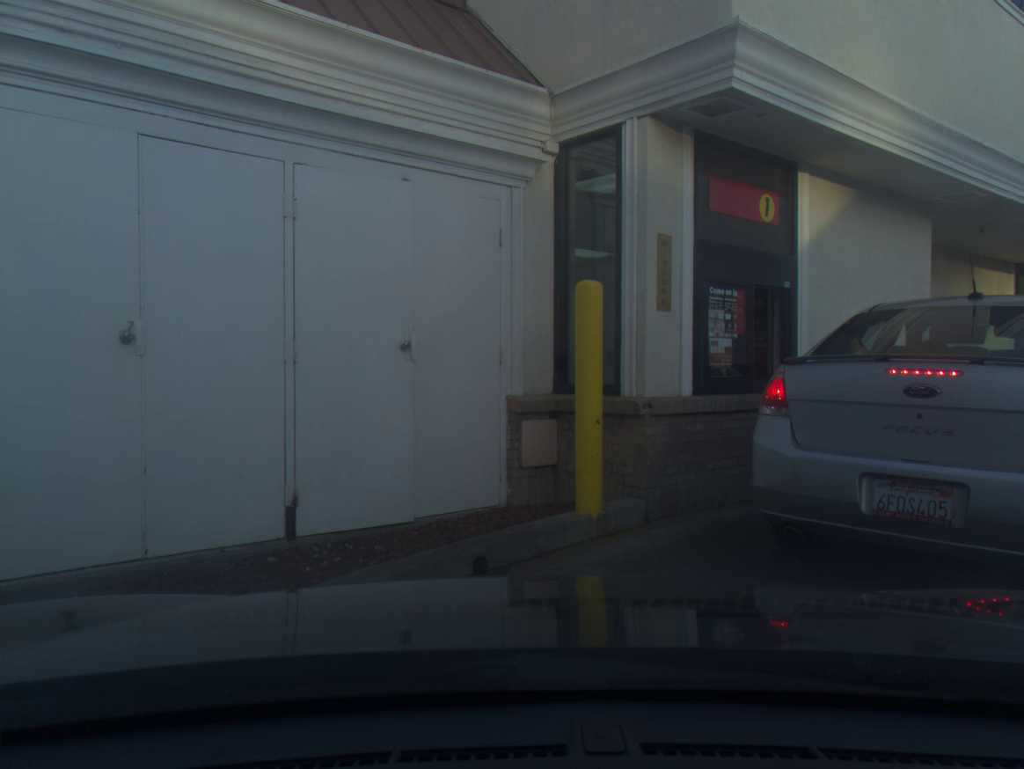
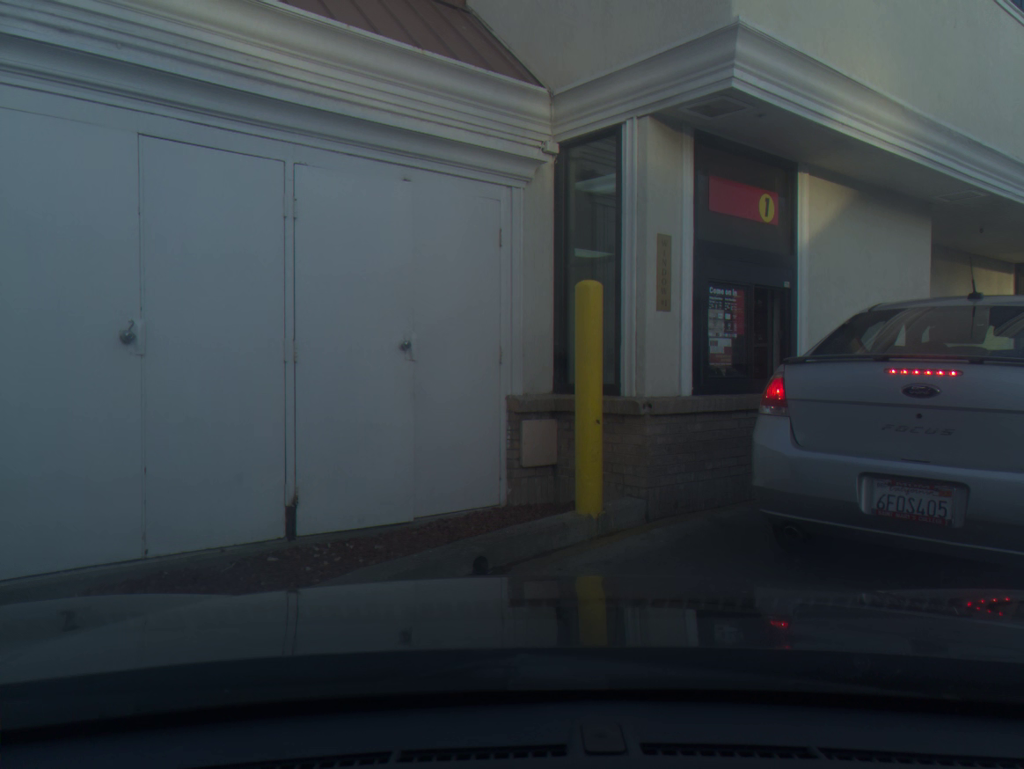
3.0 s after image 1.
(0.0, 0.0) m; 0°
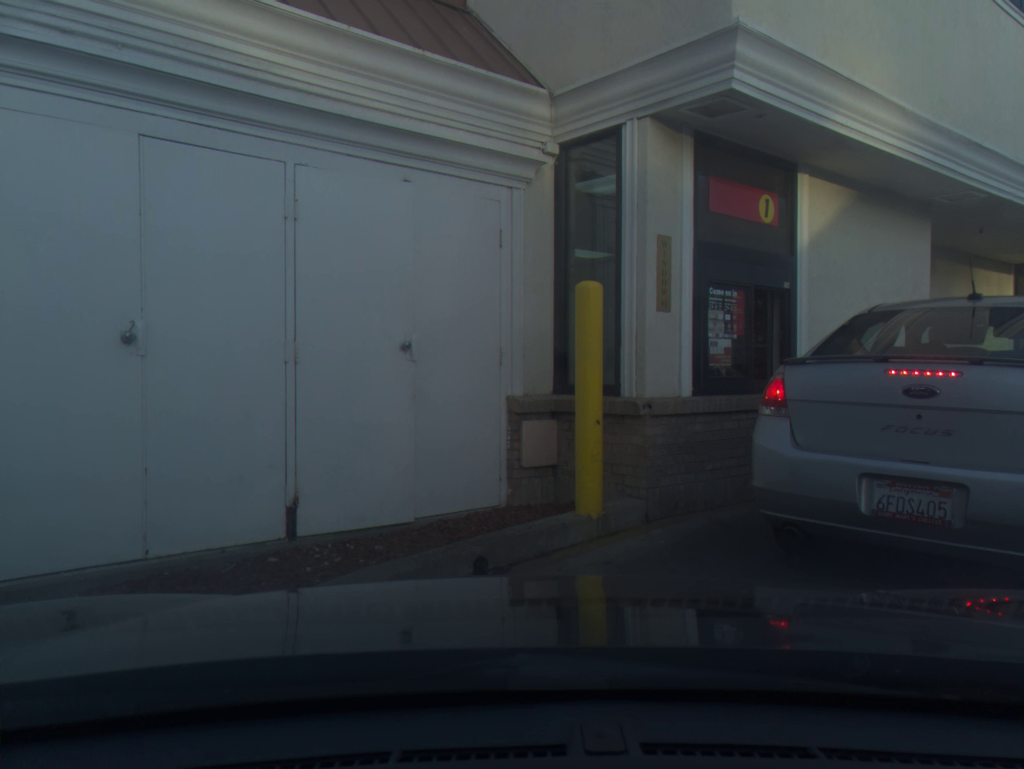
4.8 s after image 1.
(0.0, 0.0) m; 0°
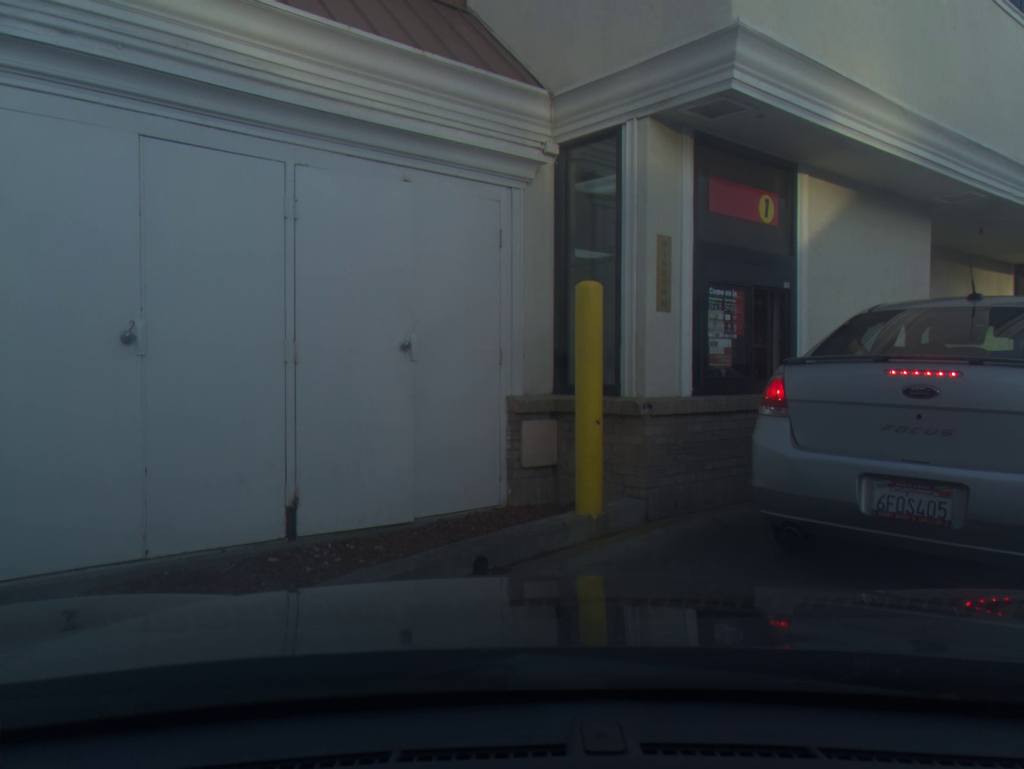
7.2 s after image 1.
(0.0, 0.0) m; 0°
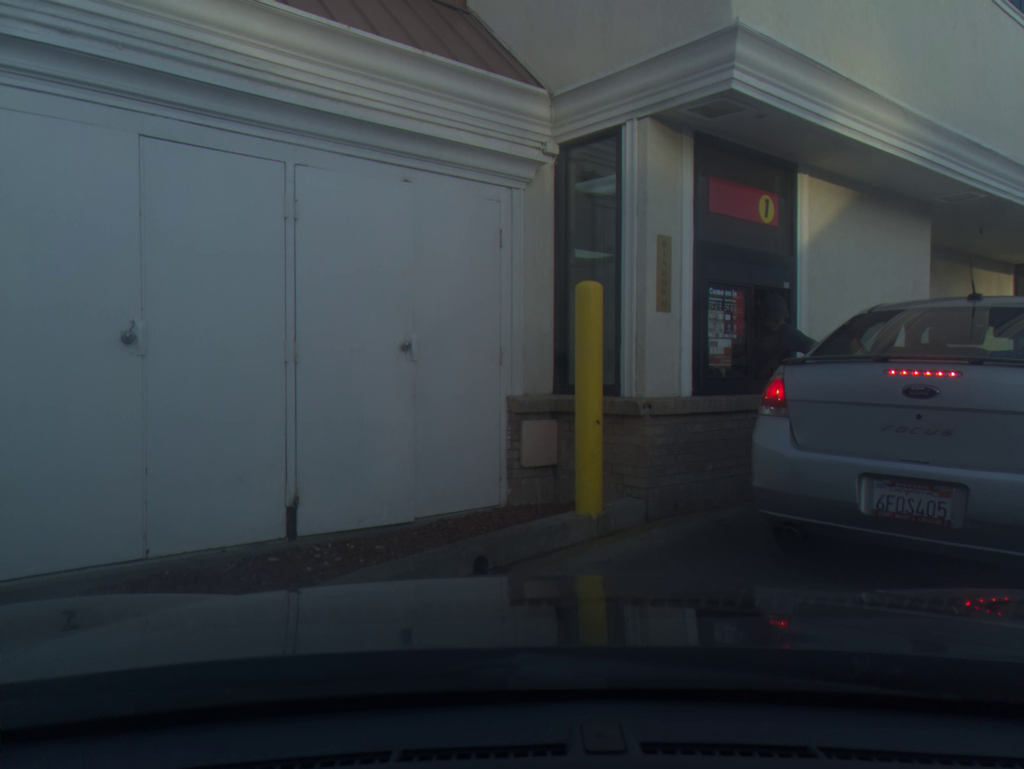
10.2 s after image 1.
(0.0, 0.0) m; 0°
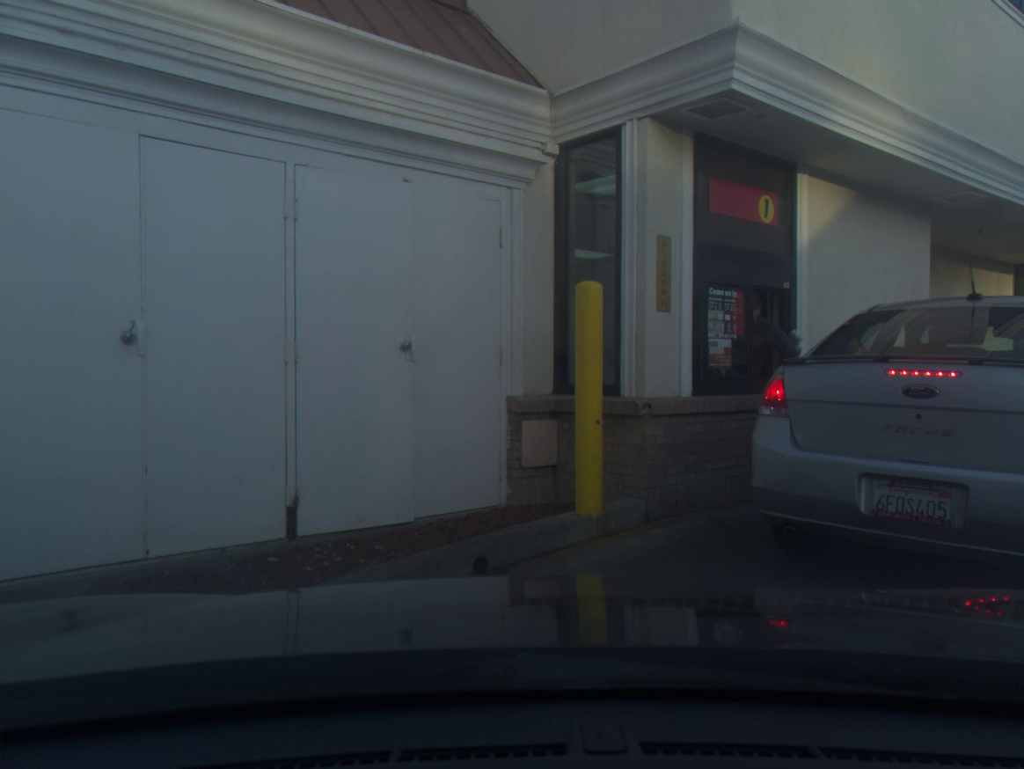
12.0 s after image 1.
(0.0, 0.0) m; 0°
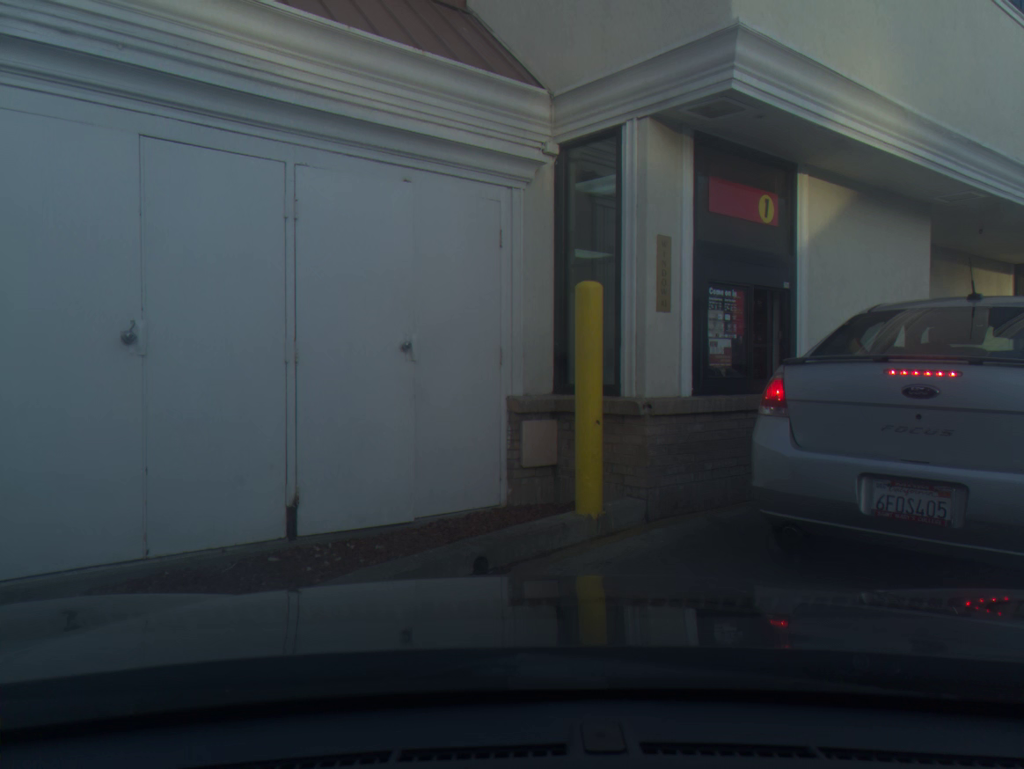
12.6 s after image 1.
(0.0, 0.0) m; 0°
